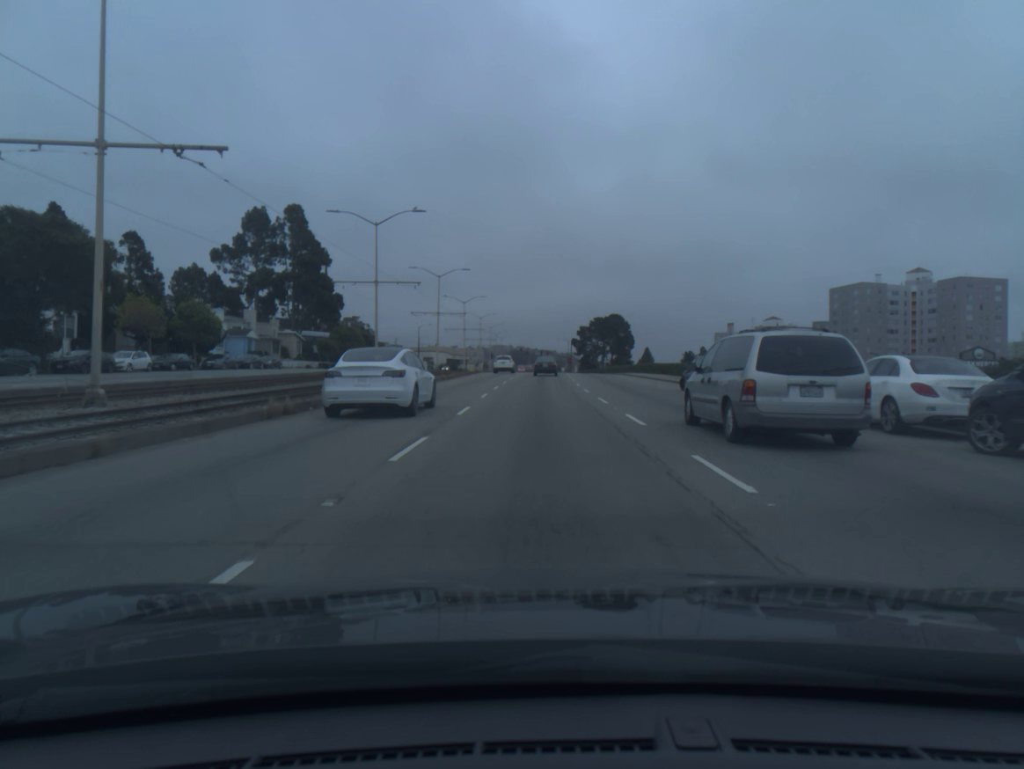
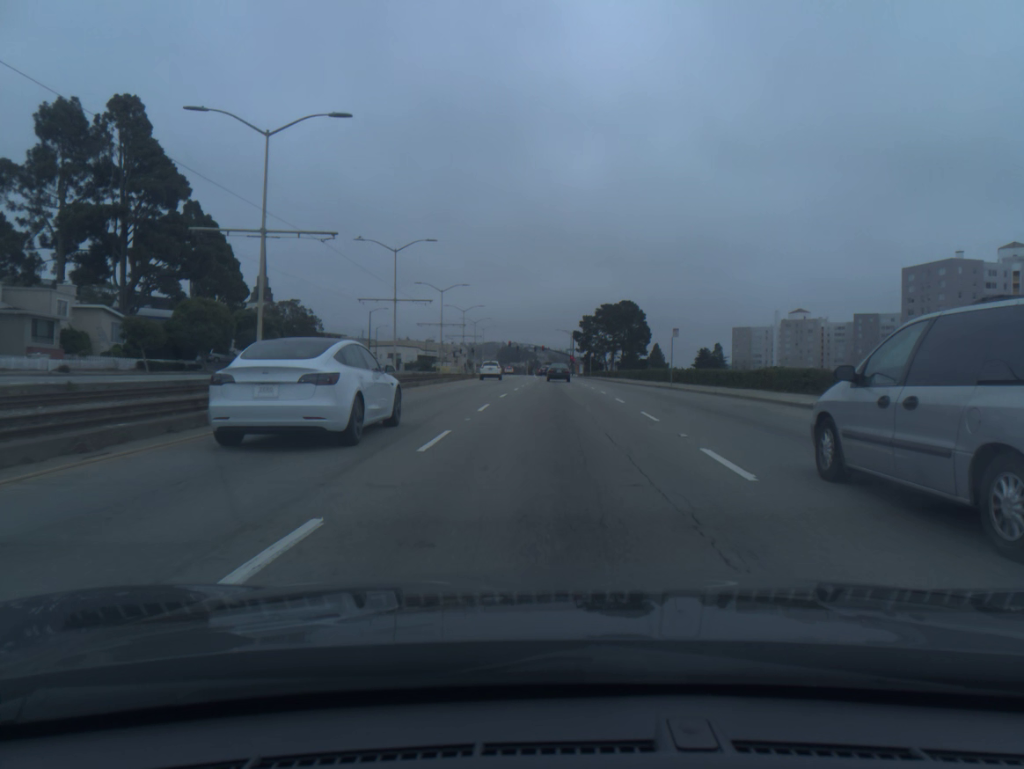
(-0.1, +50.6) m; 0°
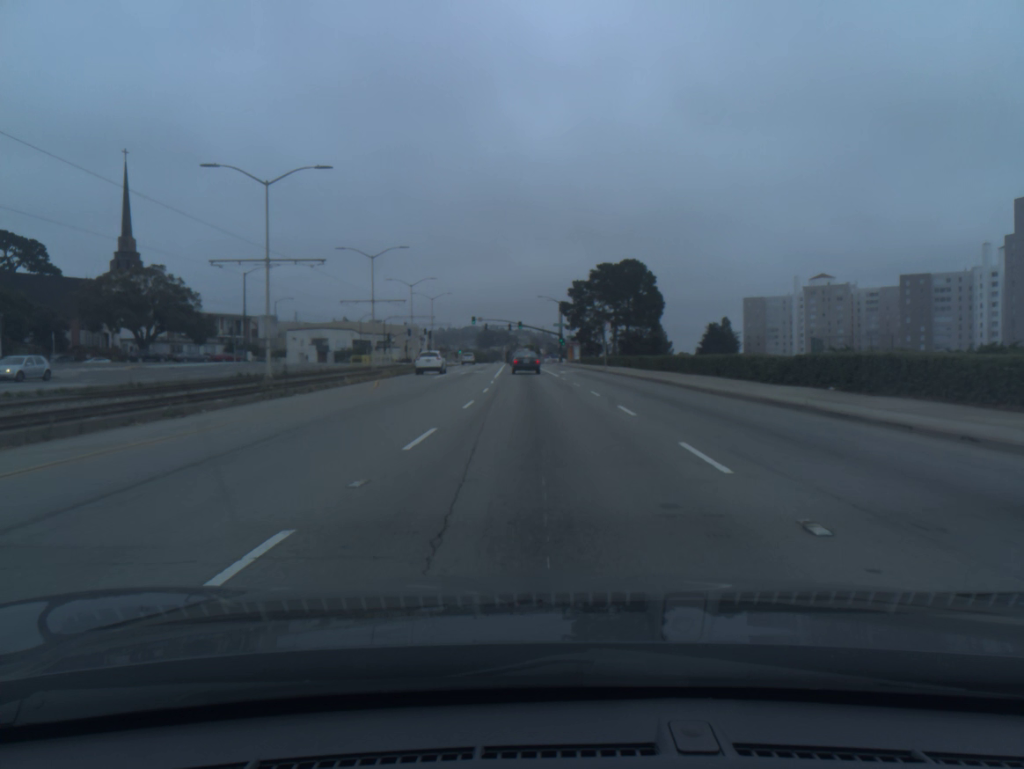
(+1.1, +51.6) m; +1°
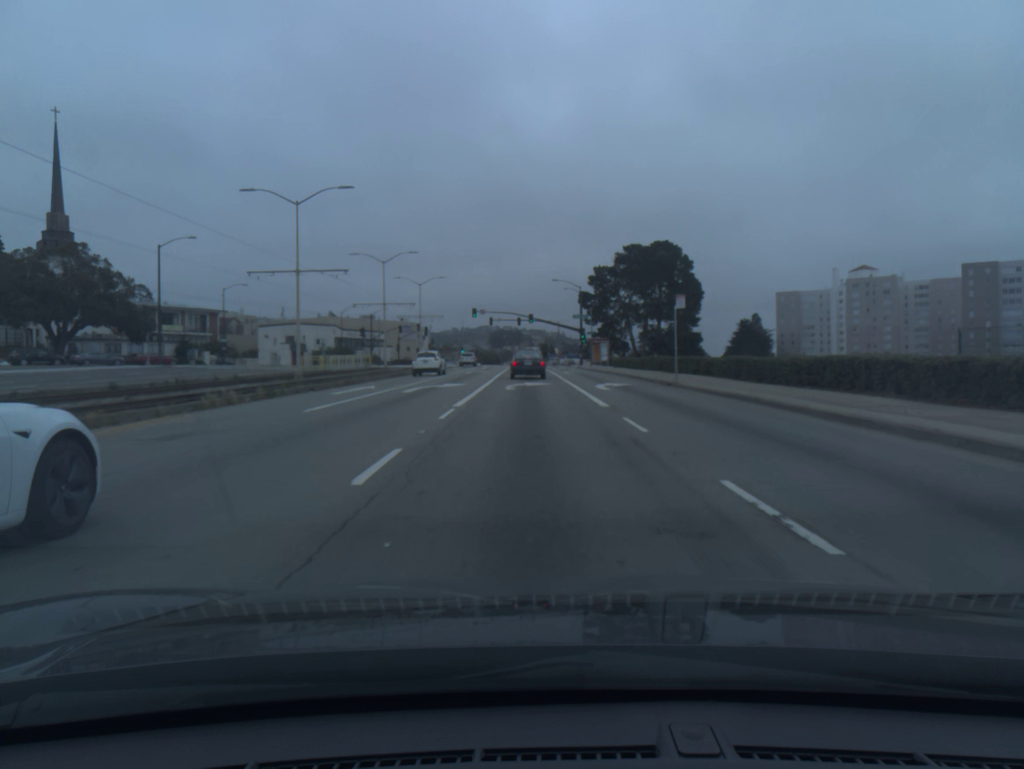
(-0.2, +25.4) m; -1°
